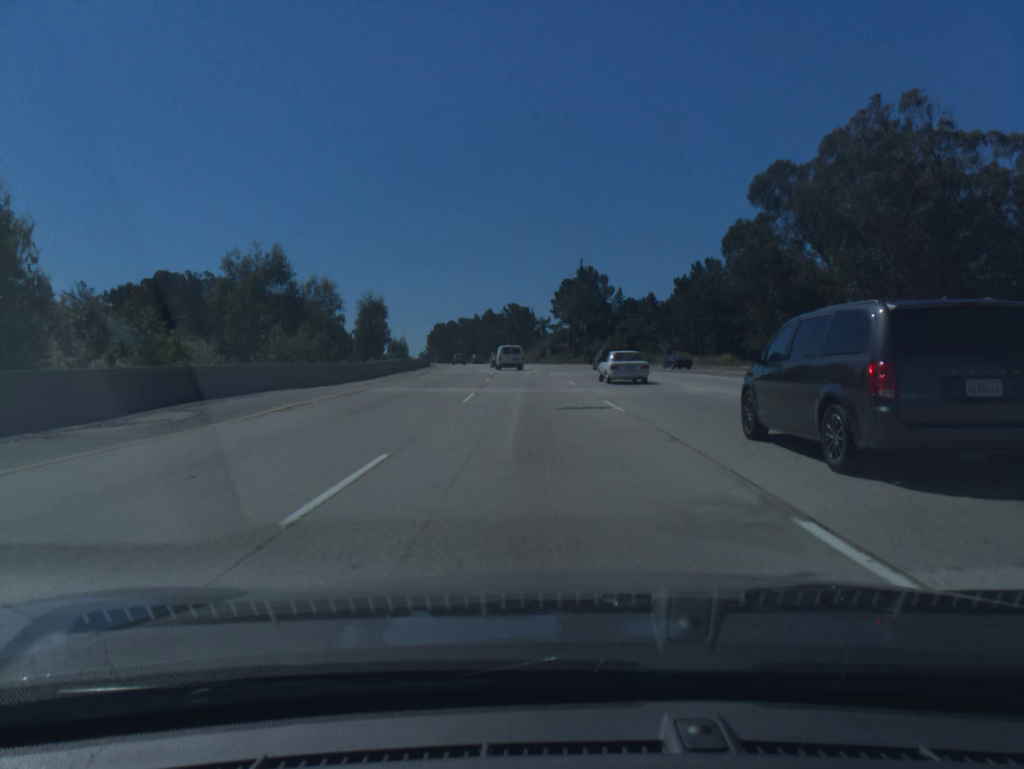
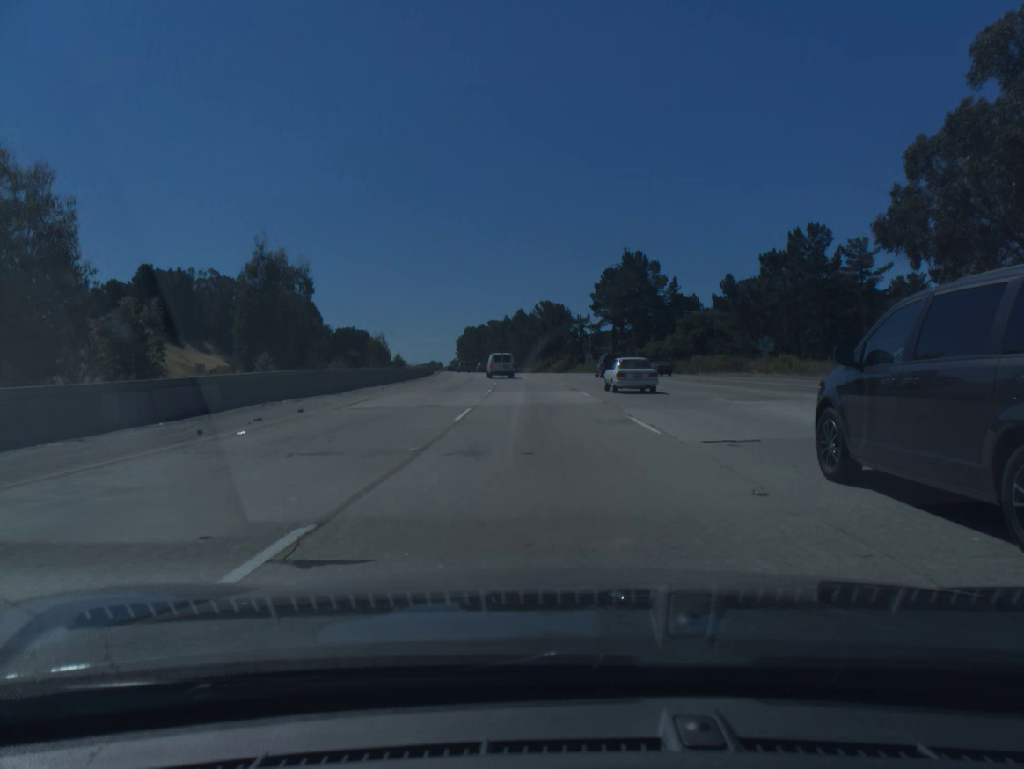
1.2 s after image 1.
(-0.8, +33.1) m; -3°
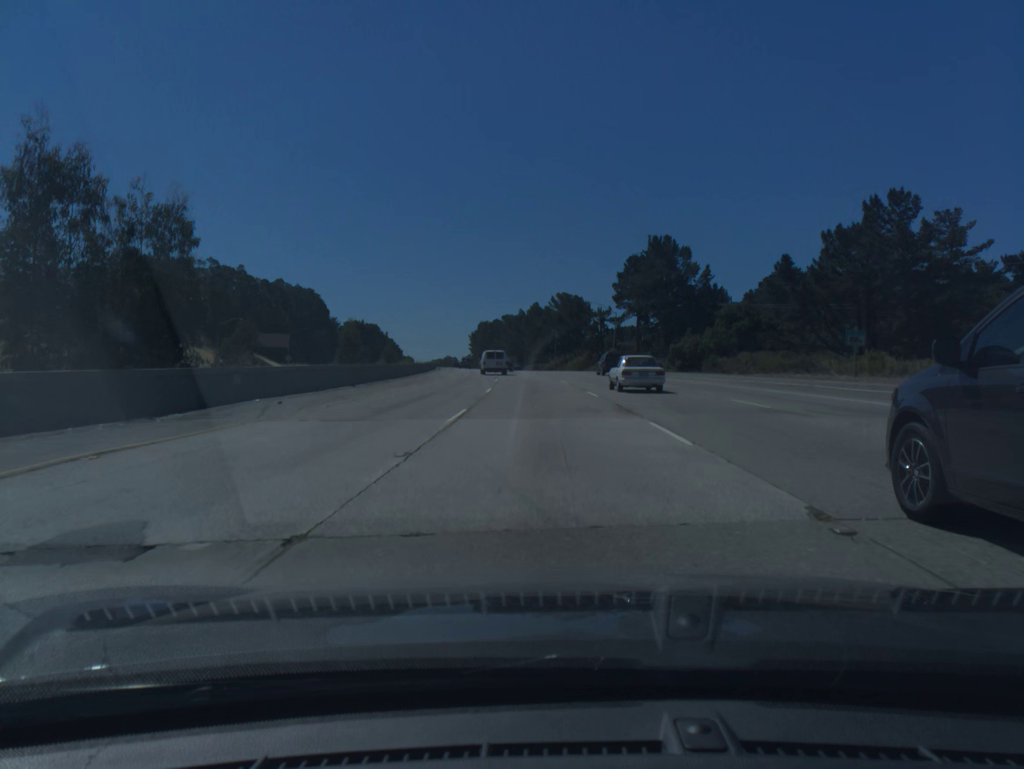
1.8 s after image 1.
(-0.2, +16.6) m; -1°
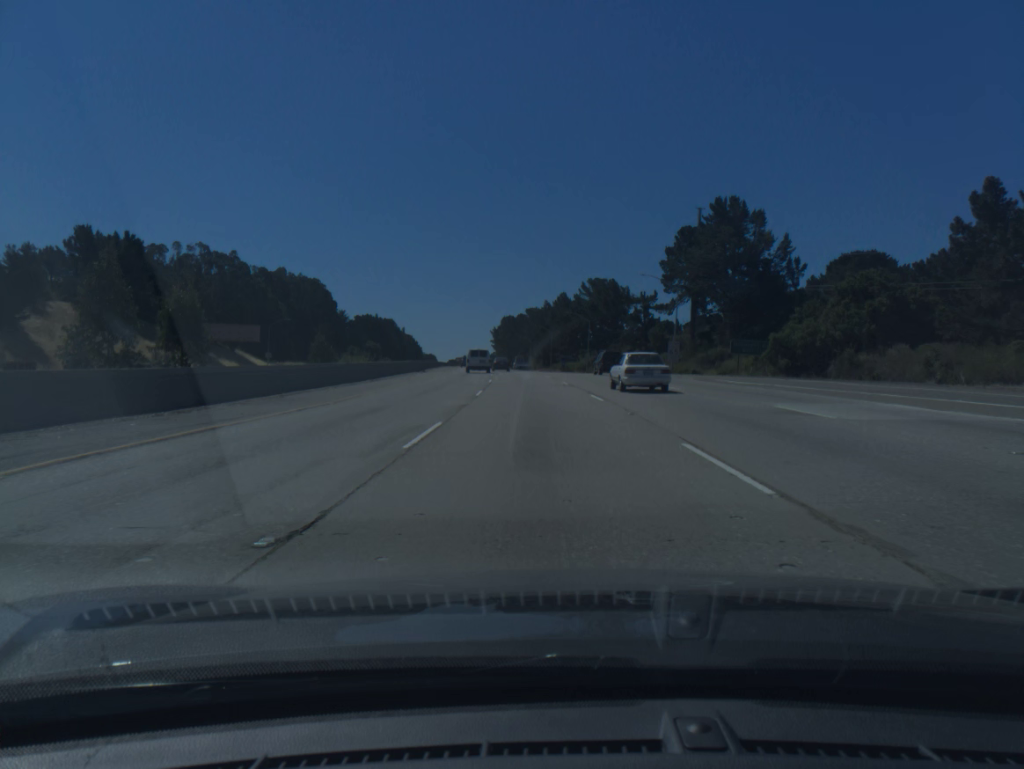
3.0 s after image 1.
(-0.6, +33.2) m; -2°
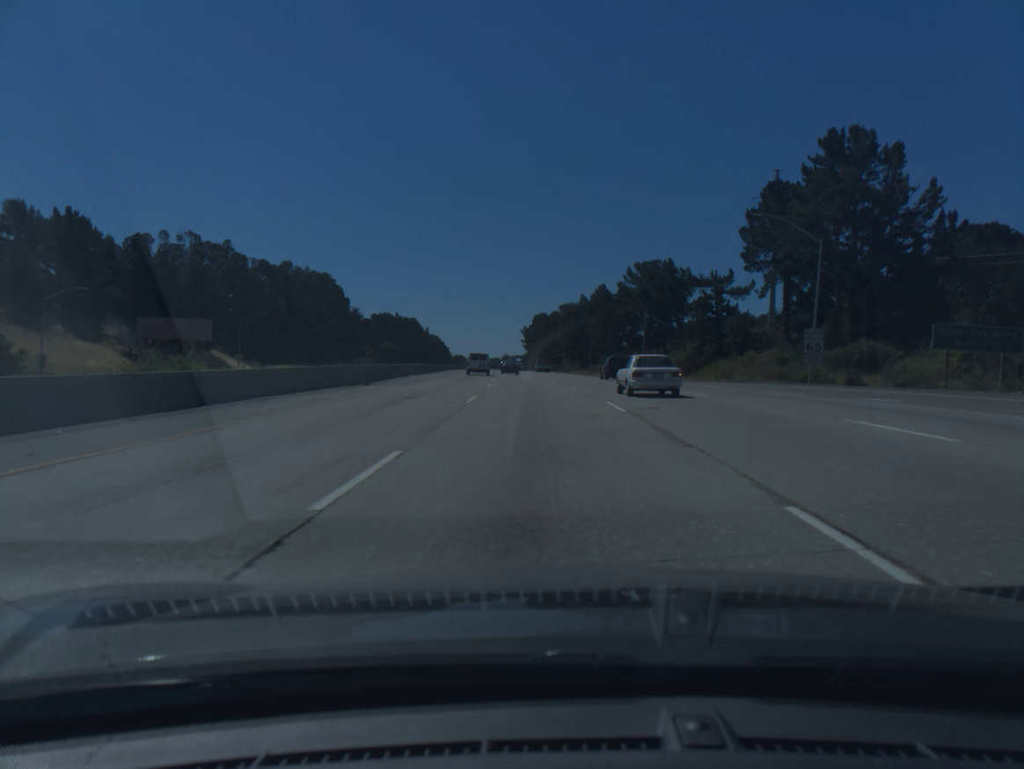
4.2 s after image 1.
(-0.7, +33.4) m; -3°
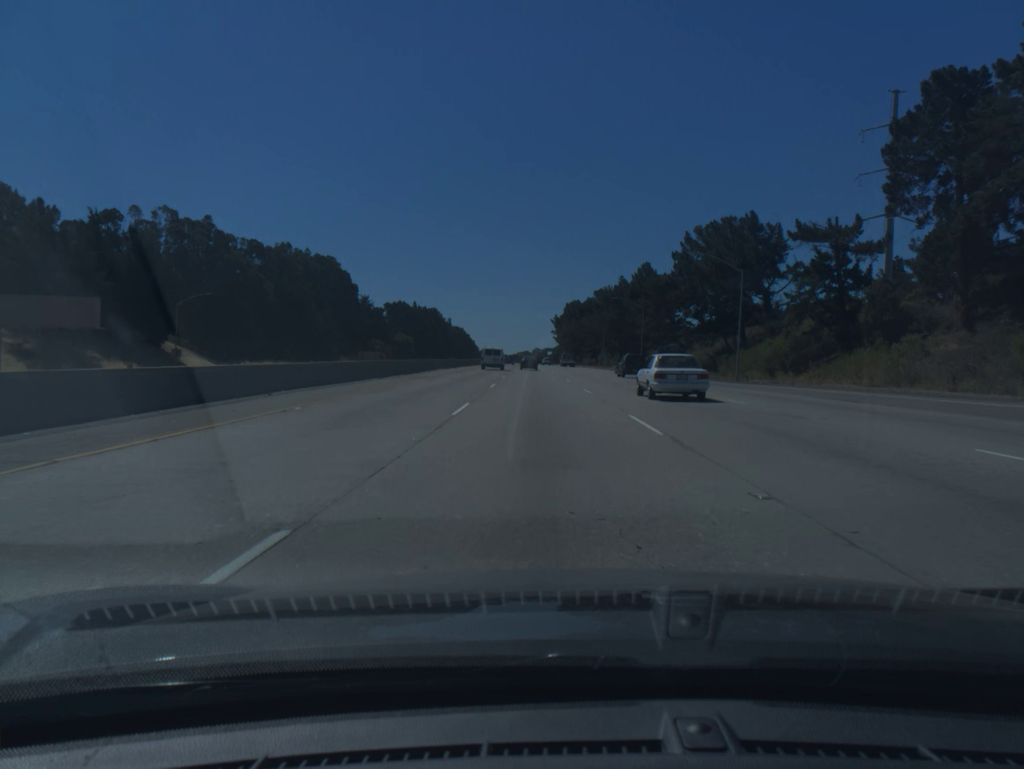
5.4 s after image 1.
(-0.7, +33.7) m; -2°
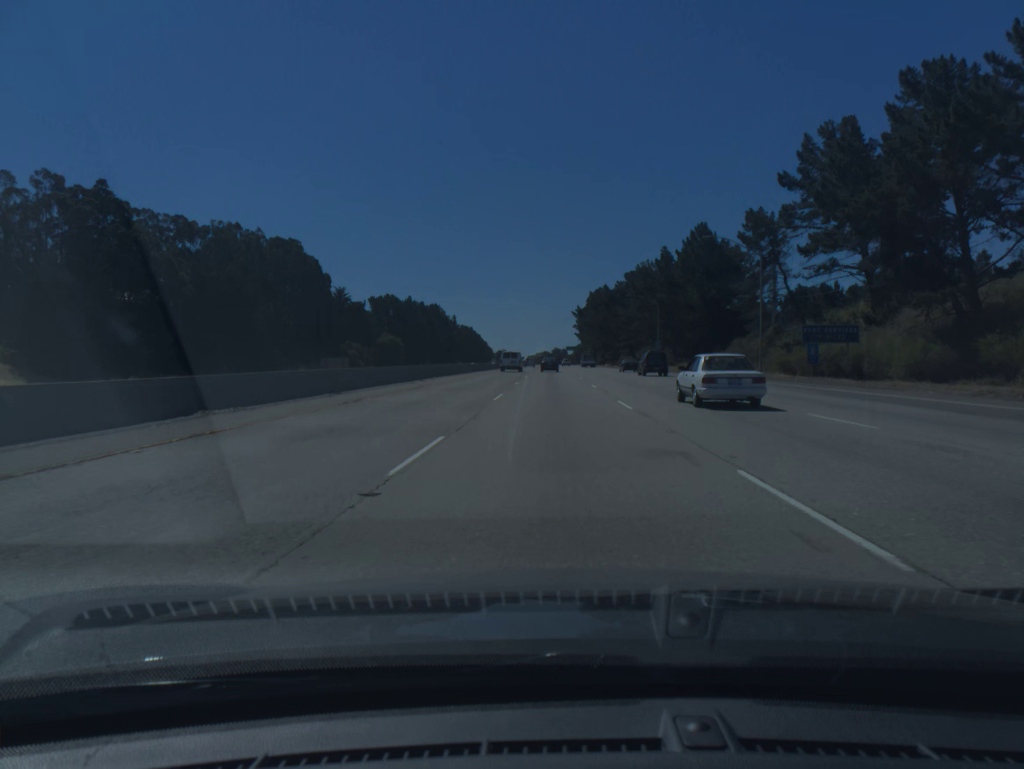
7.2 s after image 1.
(-0.9, +51.3) m; -1°
